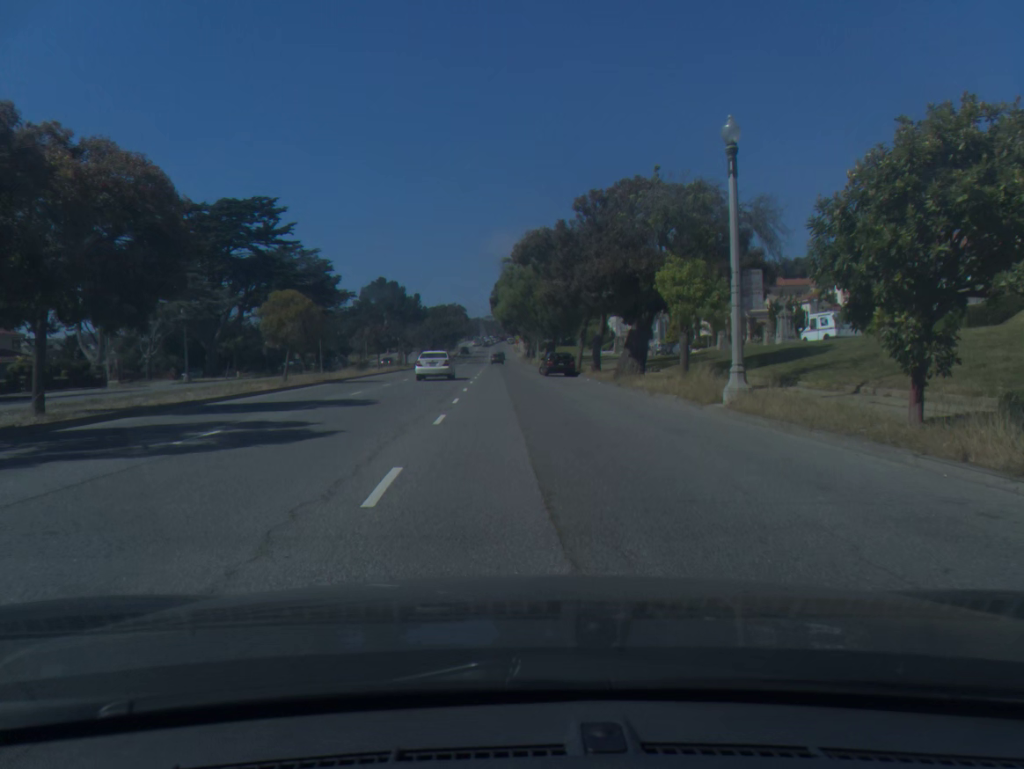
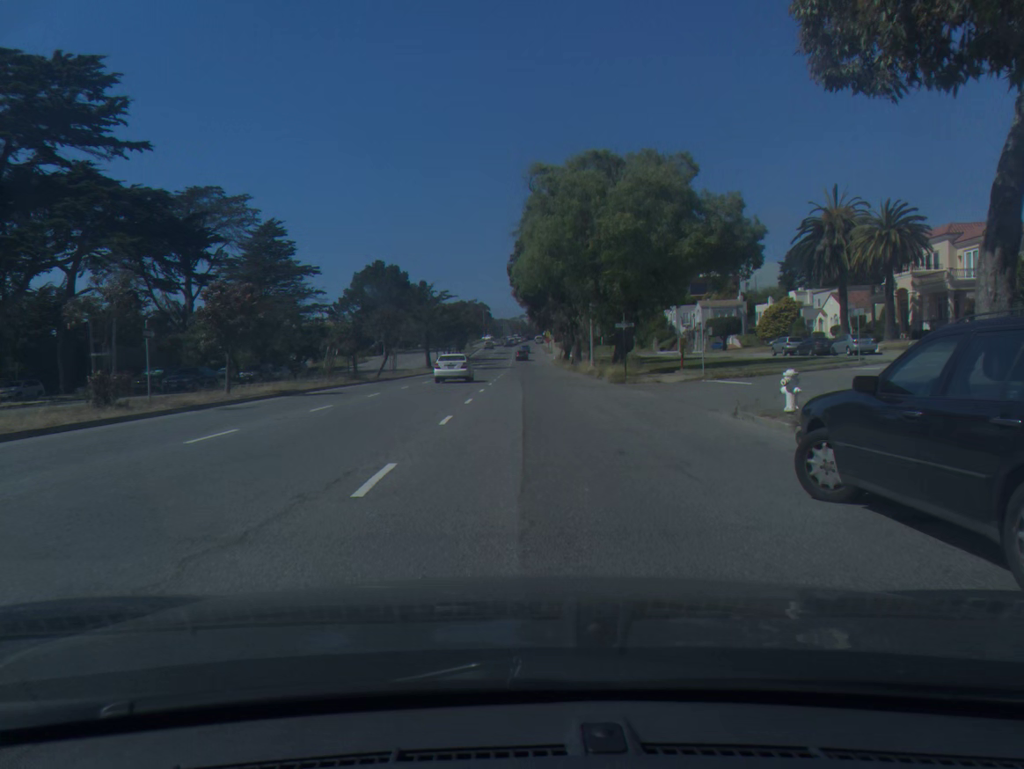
(-0.9, +43.0) m; -2°
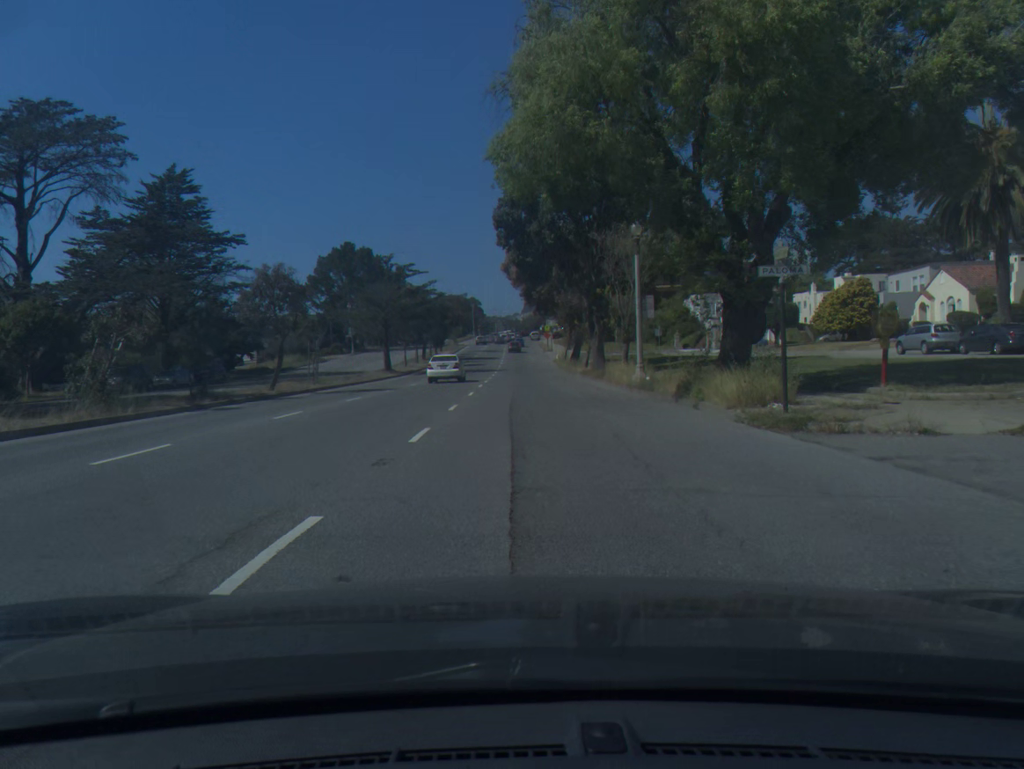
(0.0, +24.1) m; 0°
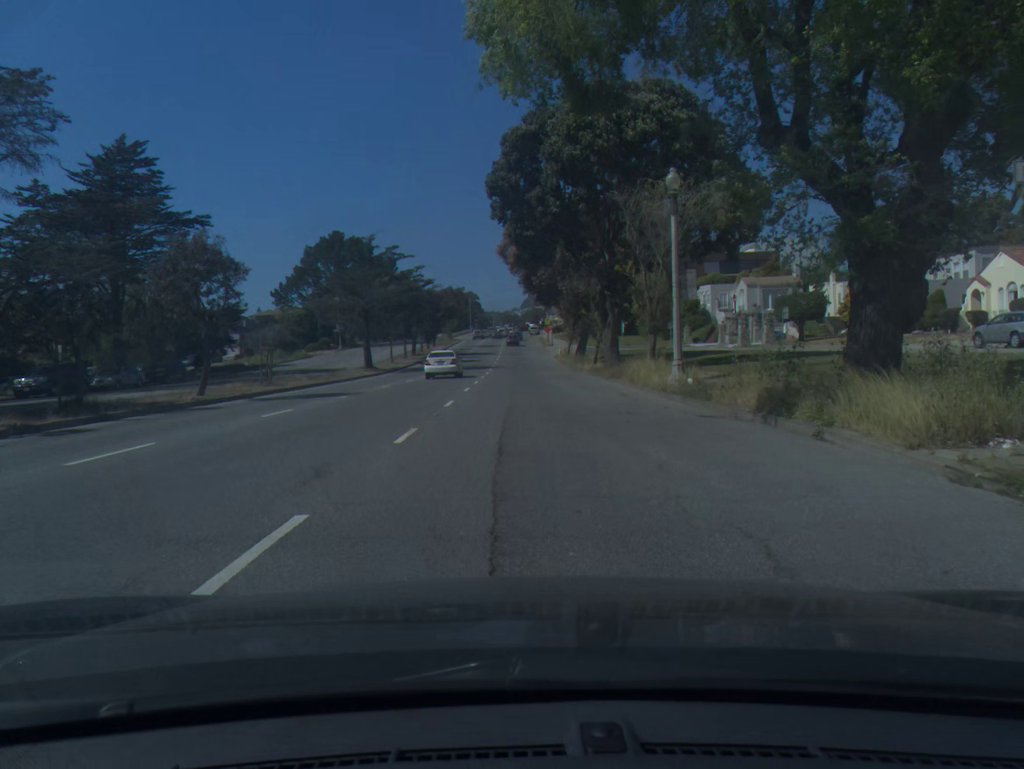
(0.0, +7.7) m; 0°
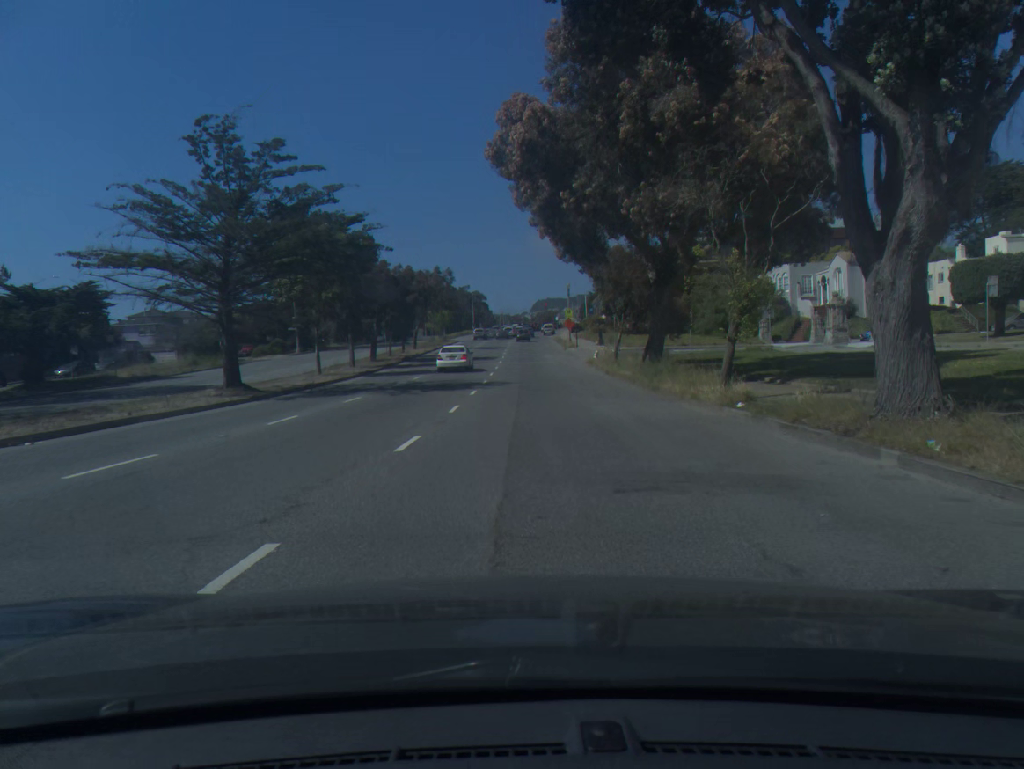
(-0.2, +29.5) m; -1°
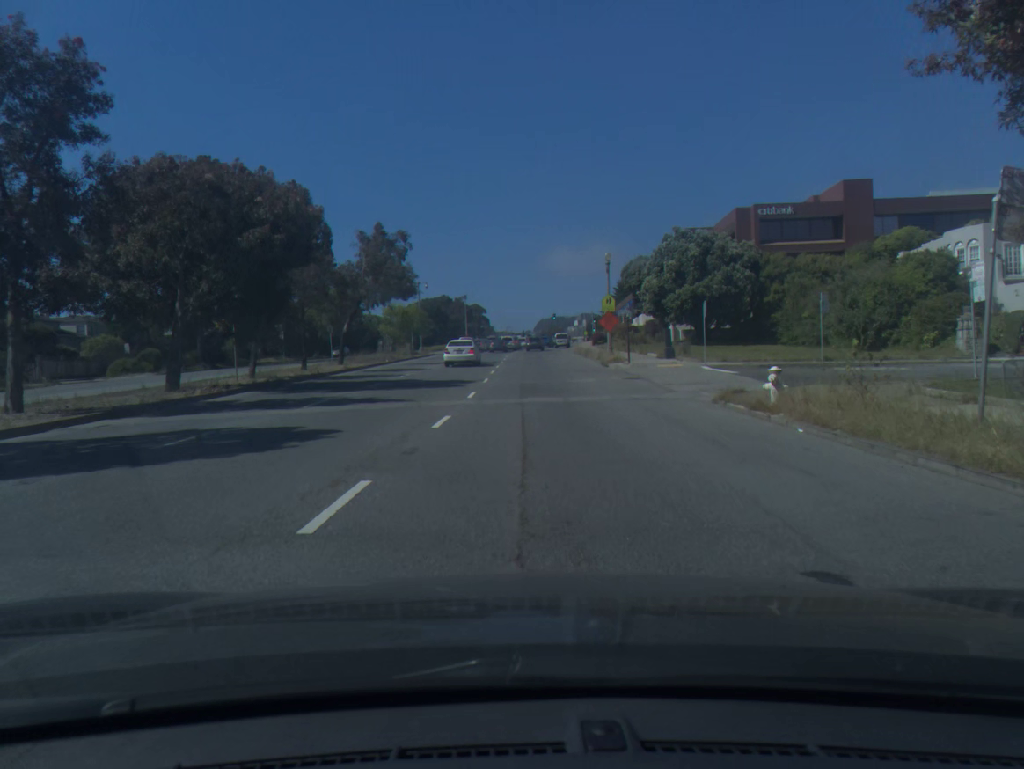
(0.0, +34.5) m; -1°
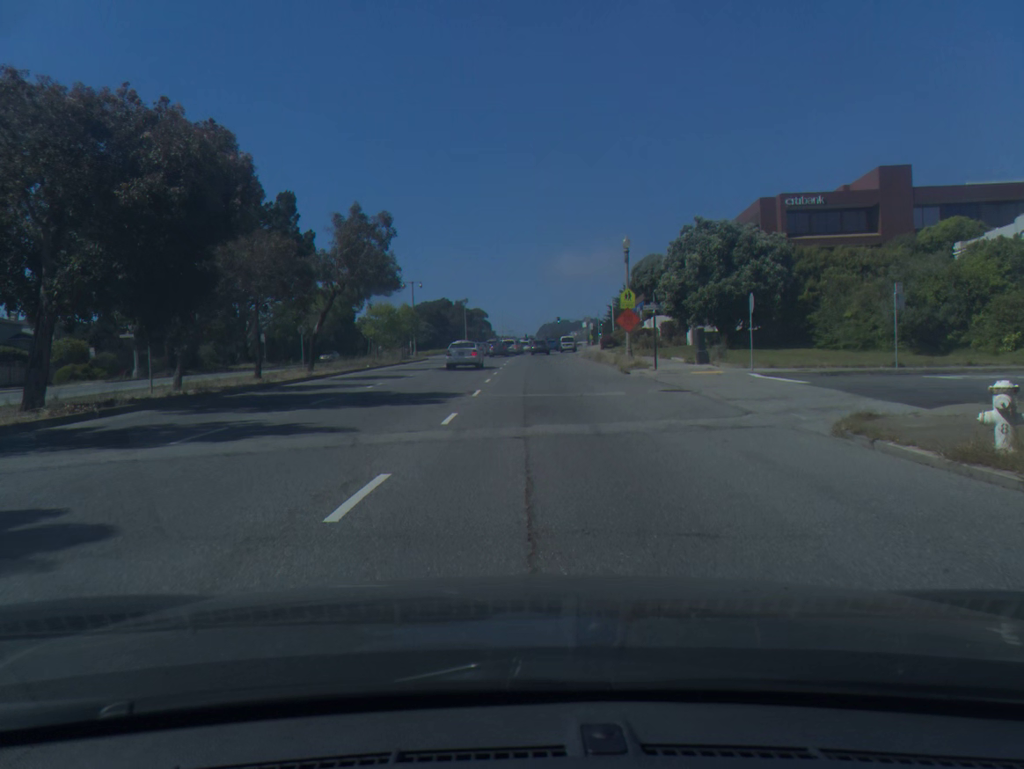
(0.0, +7.0) m; 0°
